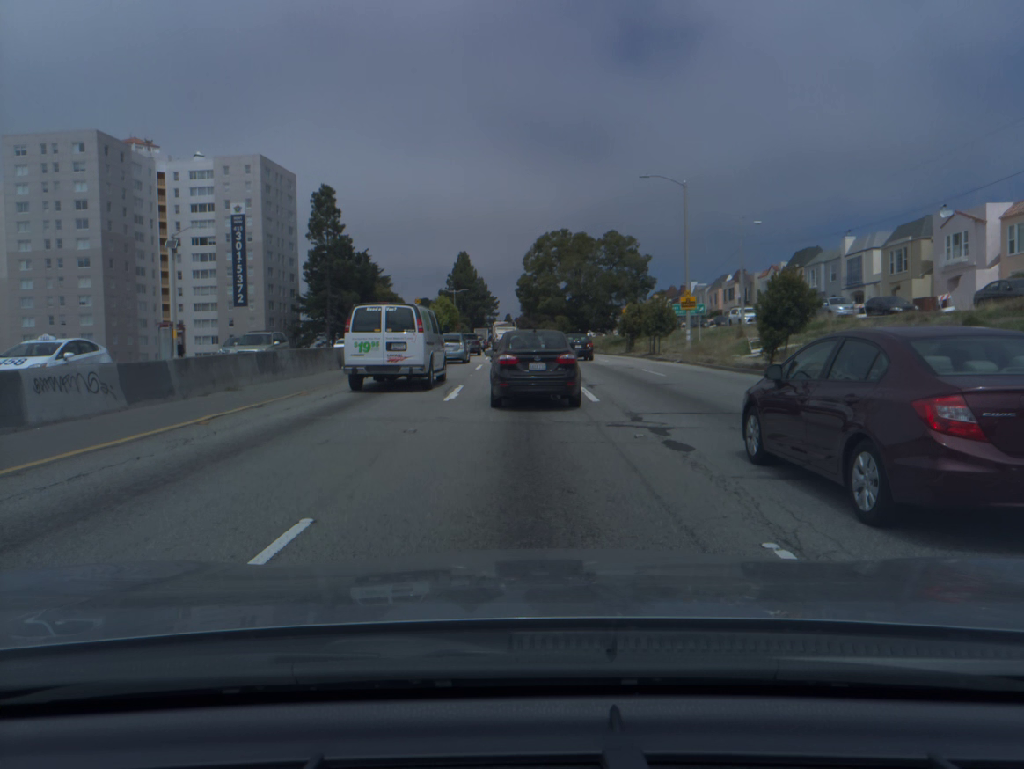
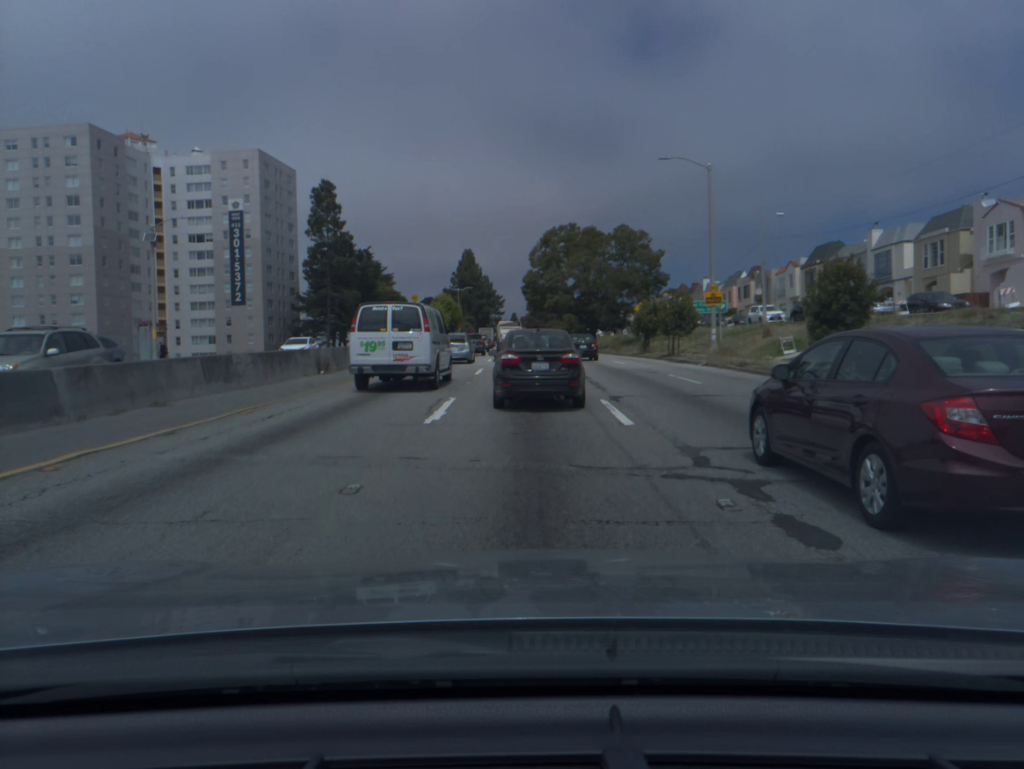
(0.0, +4.2) m; 0°
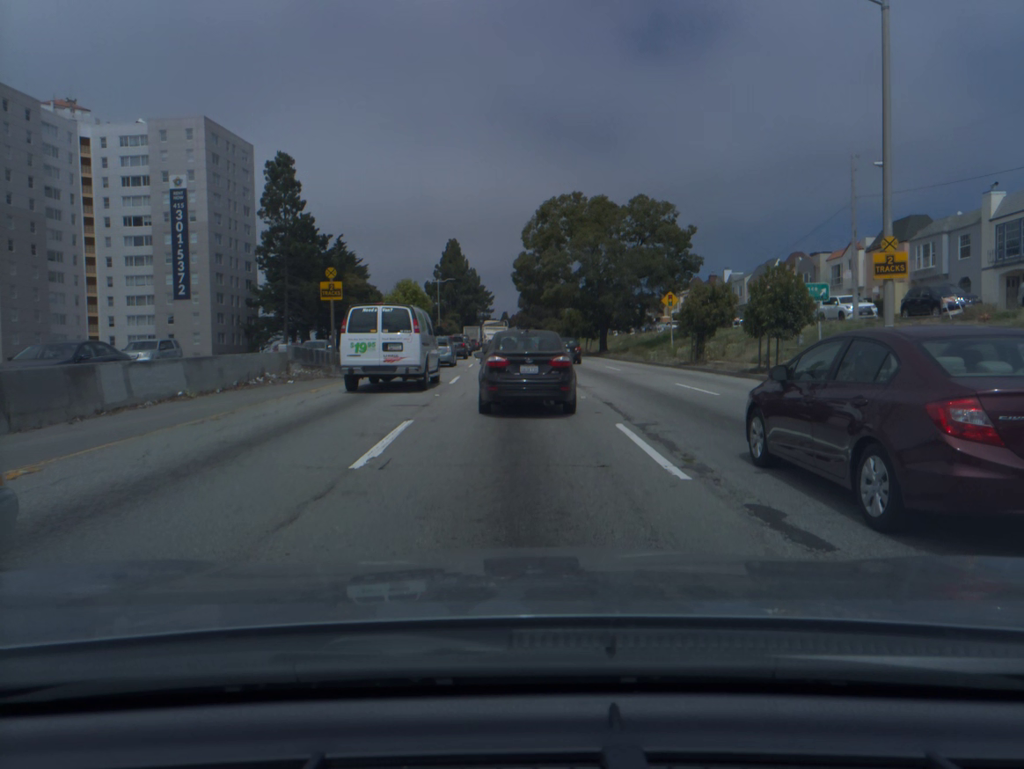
(0.0, +18.7) m; +1°
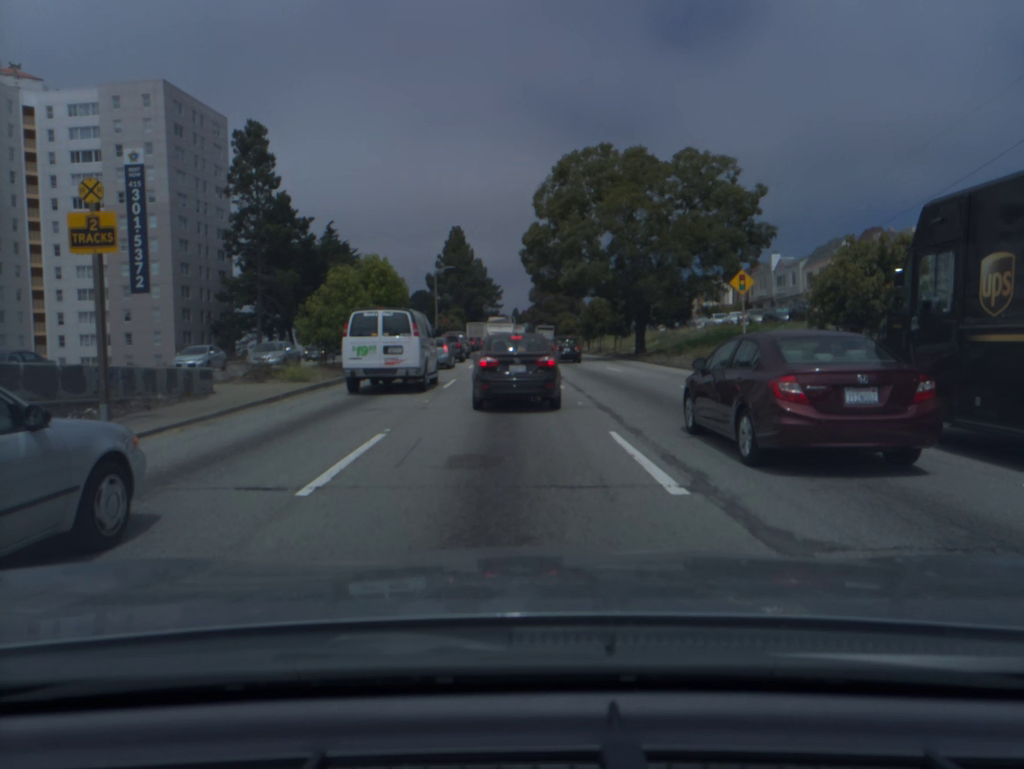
(-0.1, +15.7) m; -1°
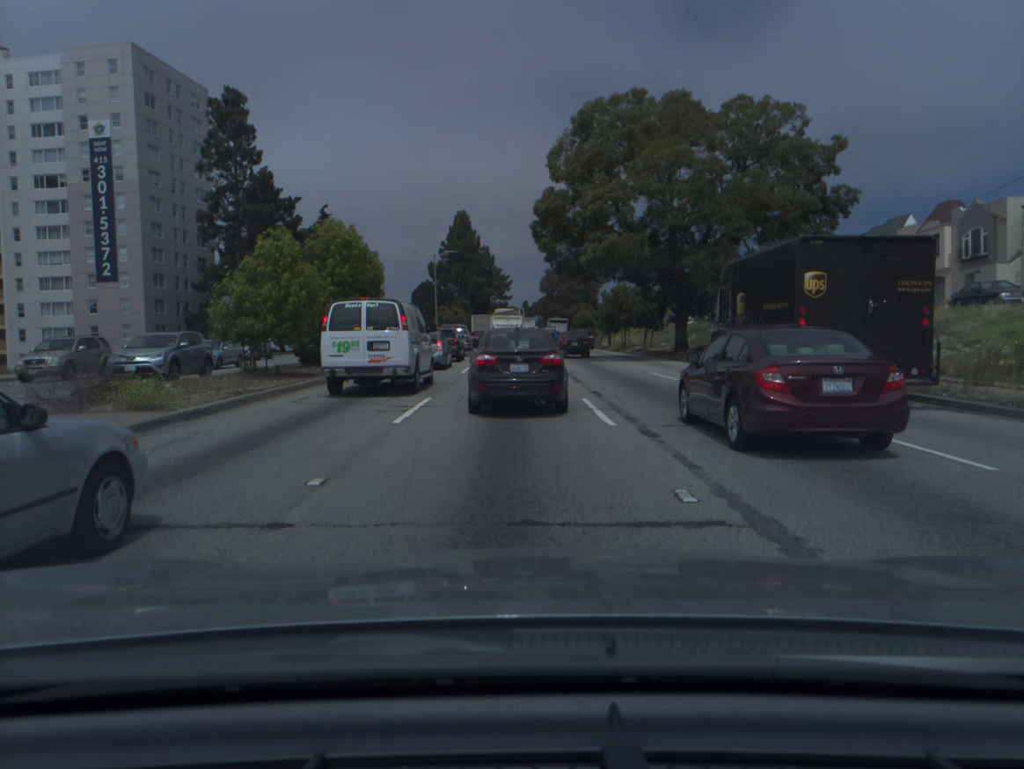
(-0.1, +9.5) m; -1°
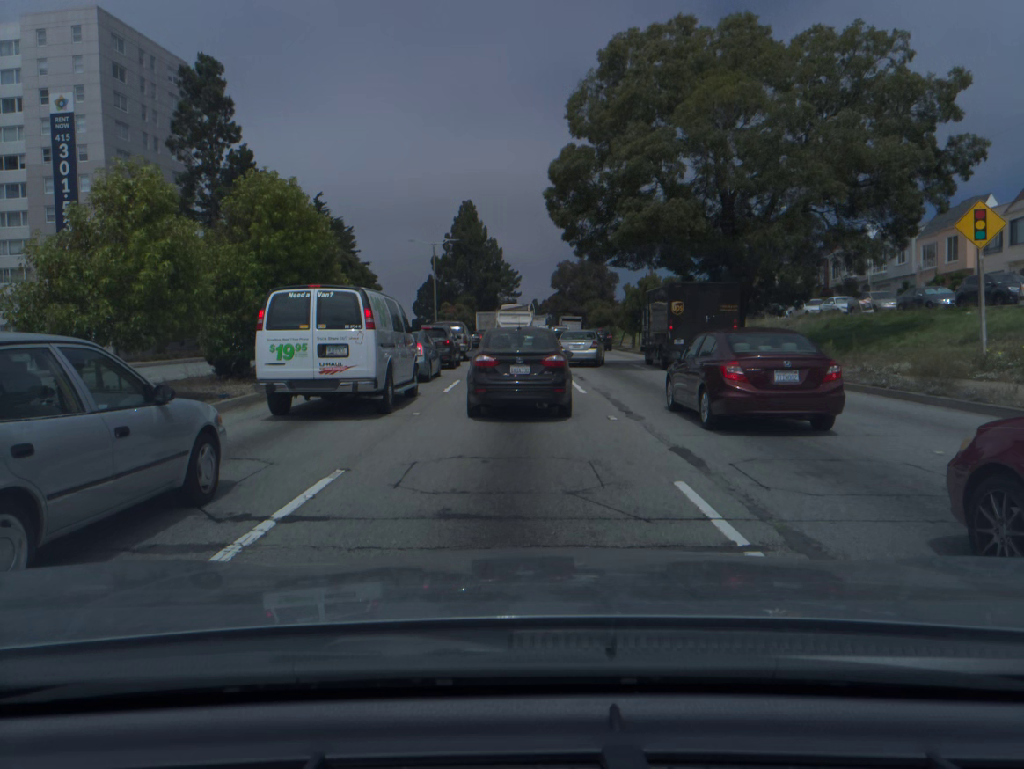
(0.0, +8.9) m; 0°
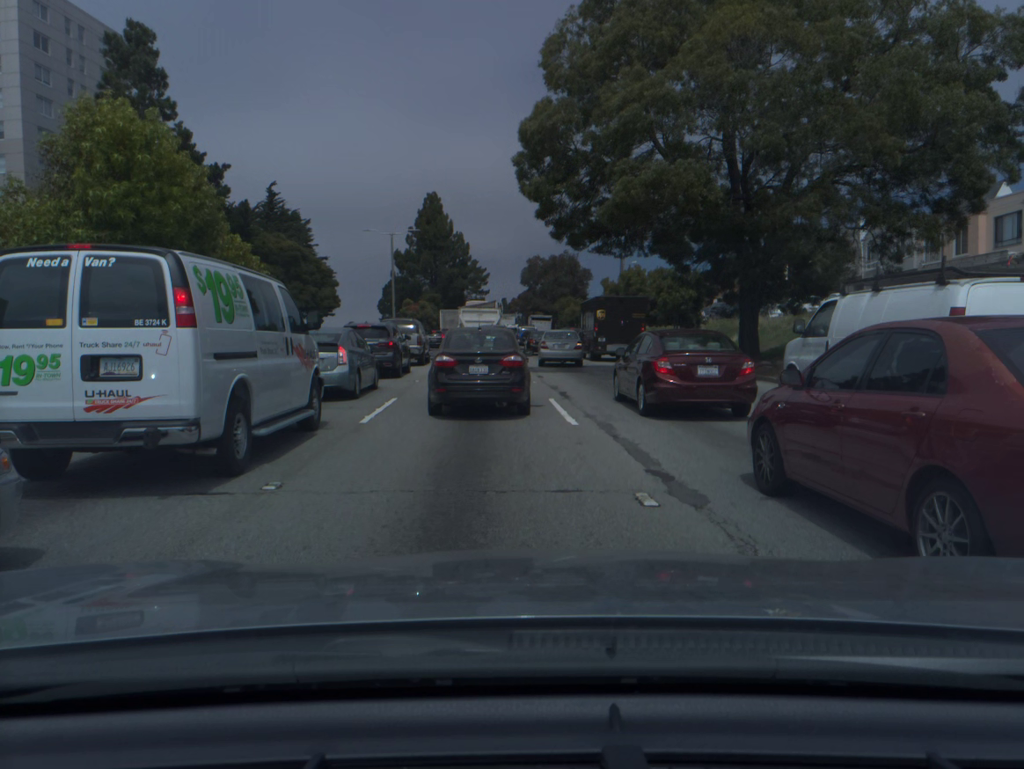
(+0.1, +6.0) m; +4°
